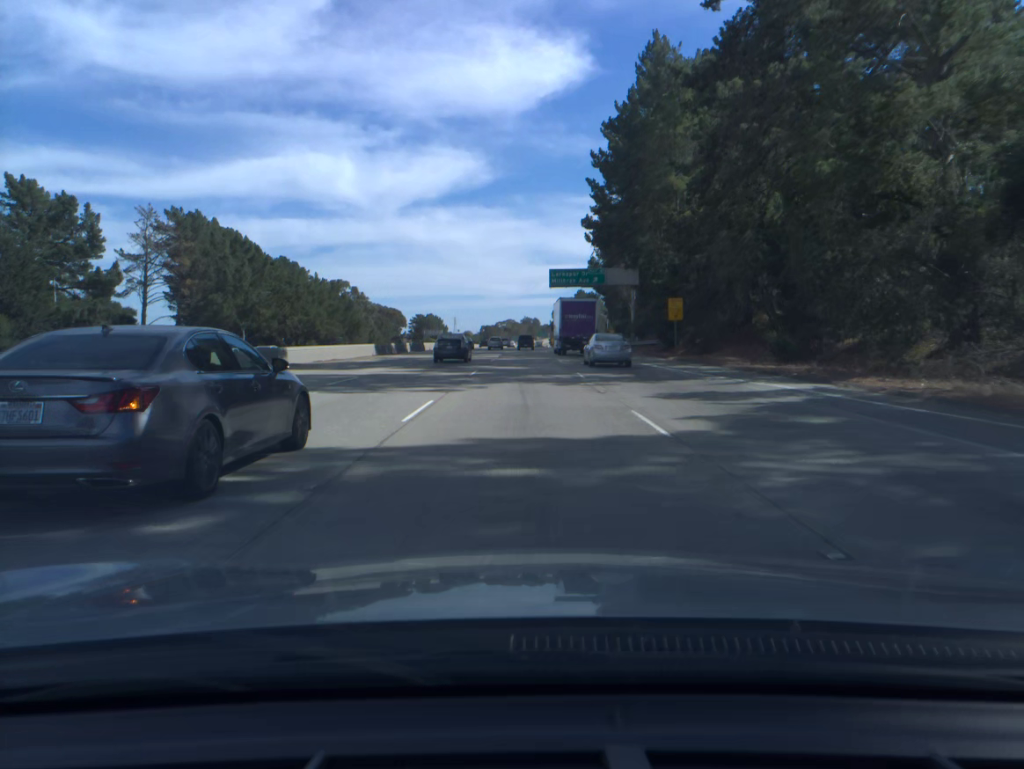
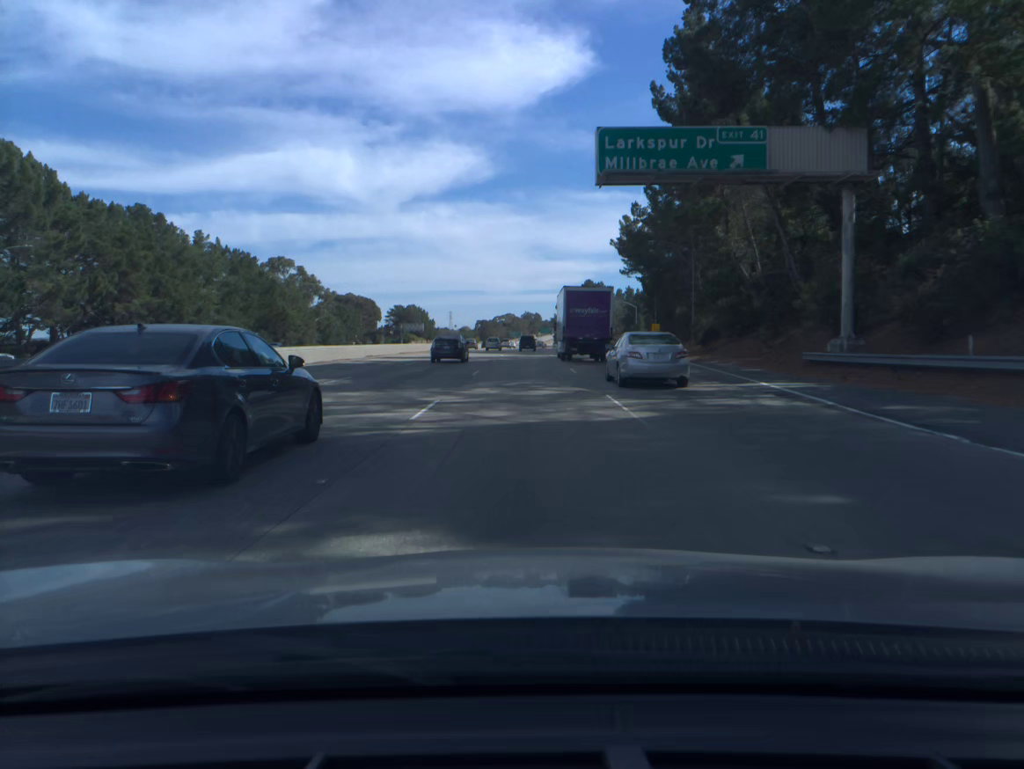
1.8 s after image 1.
(-0.1, +58.1) m; 0°
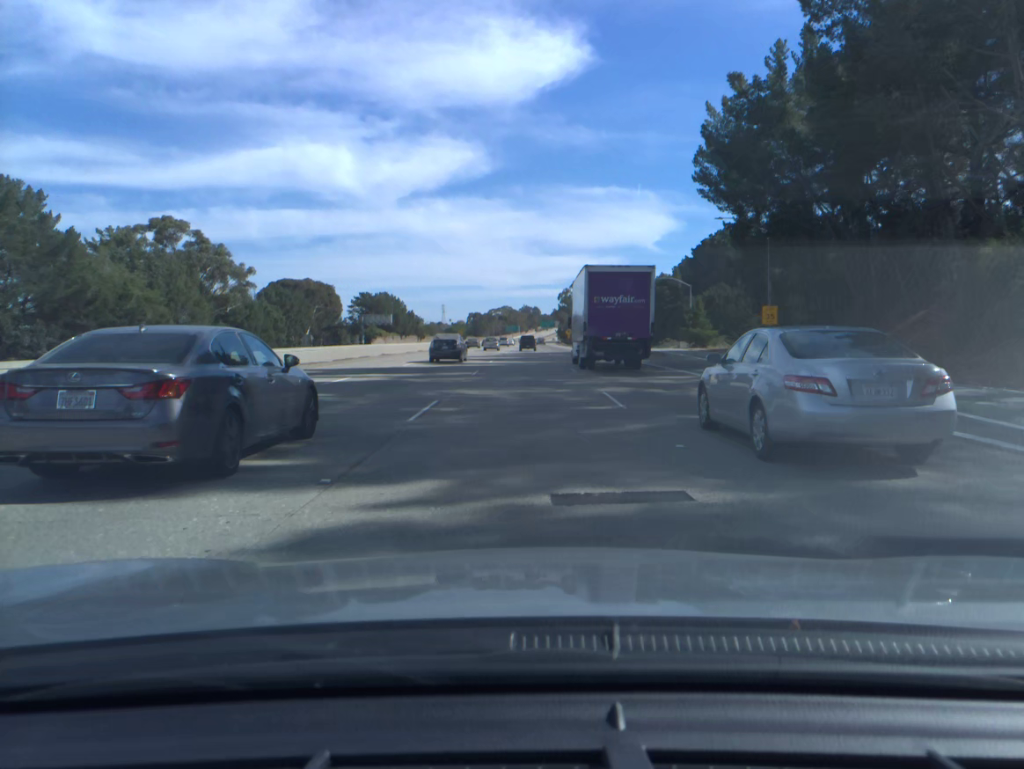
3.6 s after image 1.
(0.0, +58.4) m; 0°
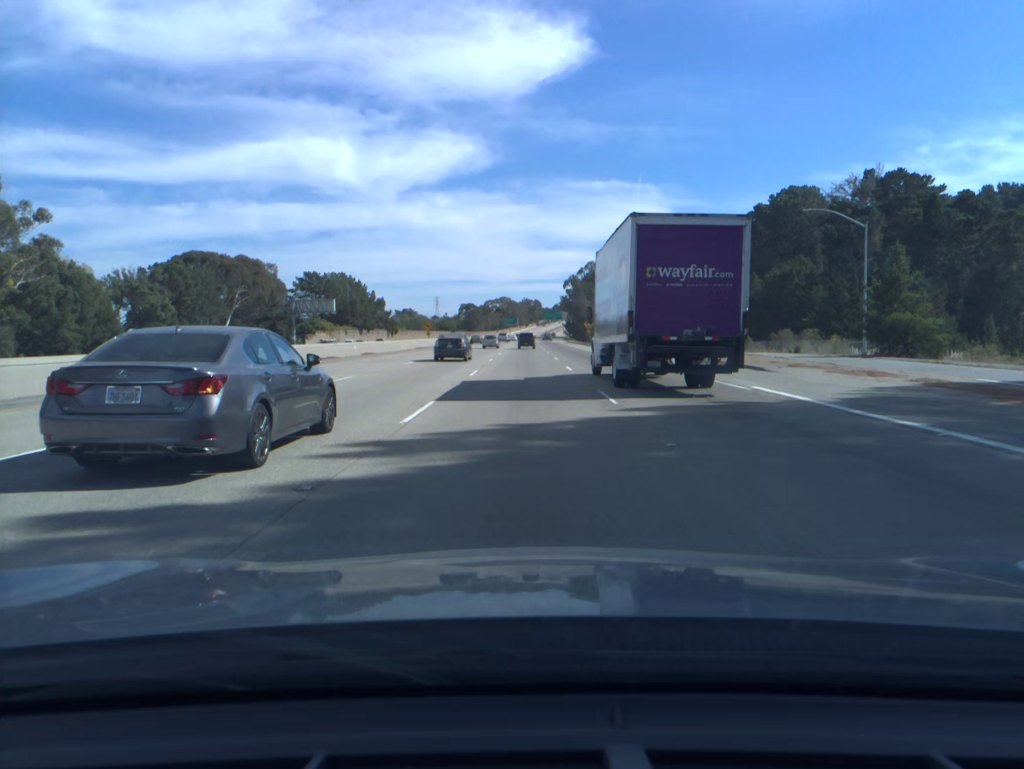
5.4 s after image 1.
(0.0, +58.5) m; 0°
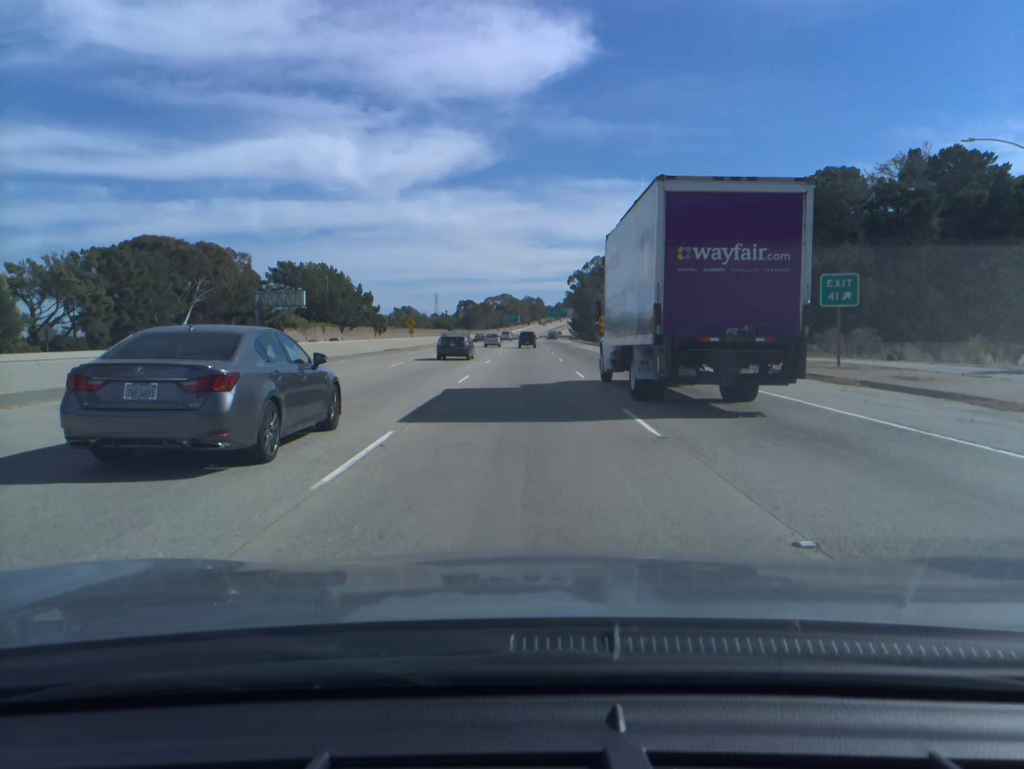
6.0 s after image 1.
(0.0, +19.5) m; 0°
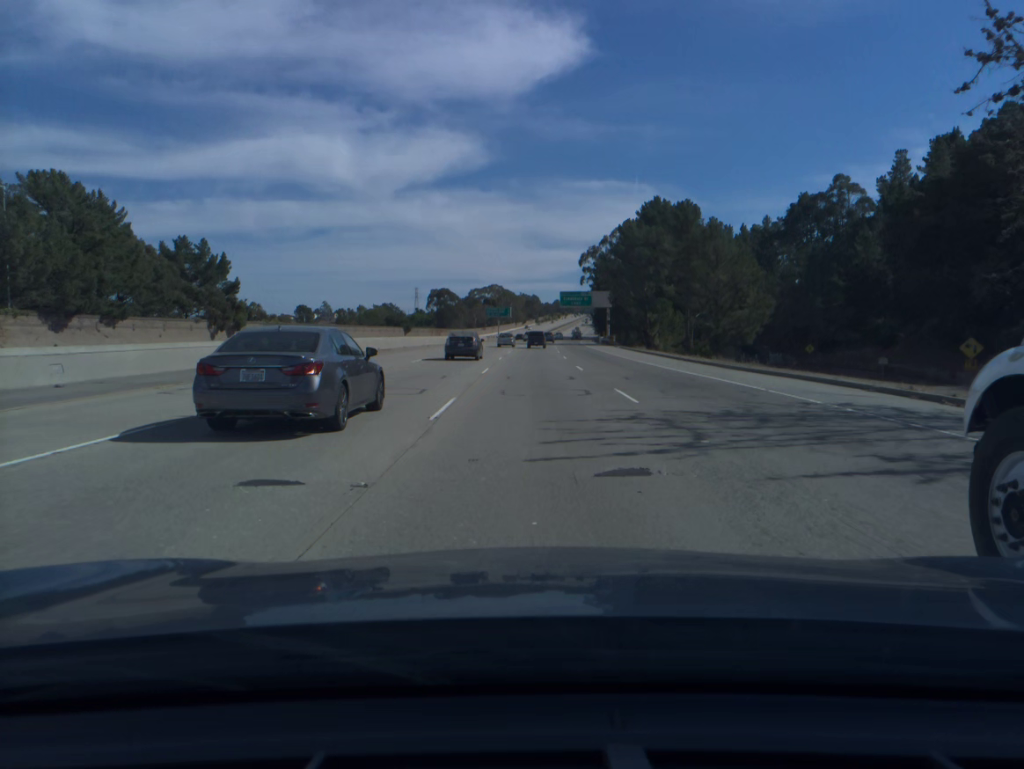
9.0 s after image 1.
(-0.4, +97.2) m; 0°
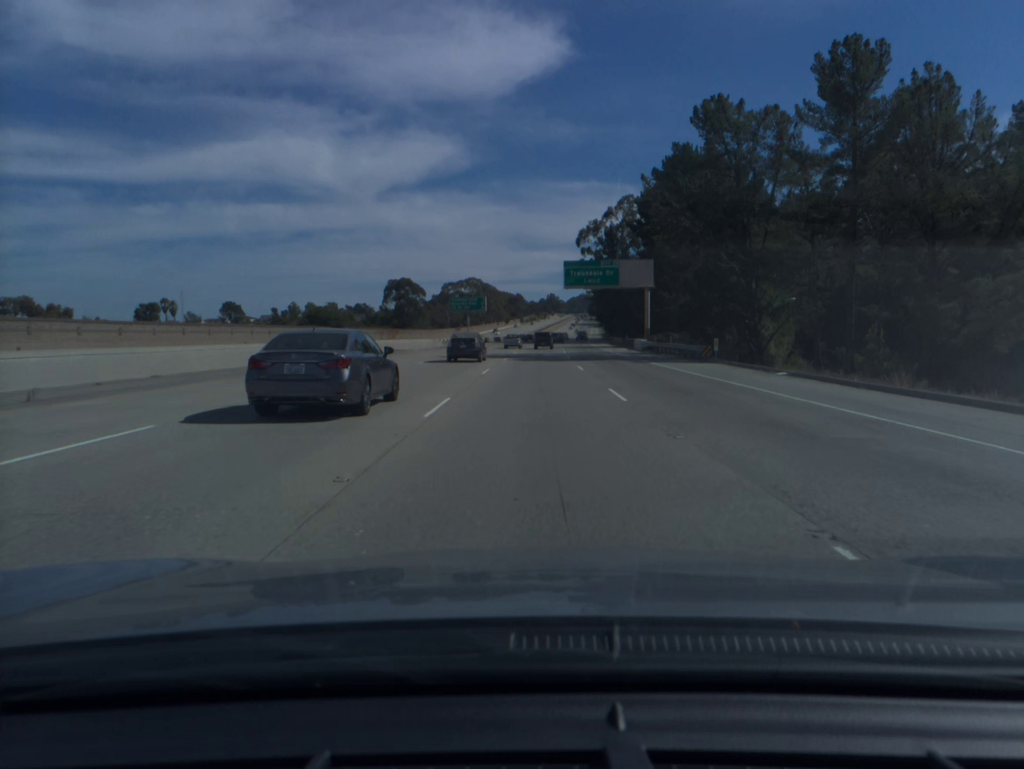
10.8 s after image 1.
(+0.5, +57.7) m; +1°
